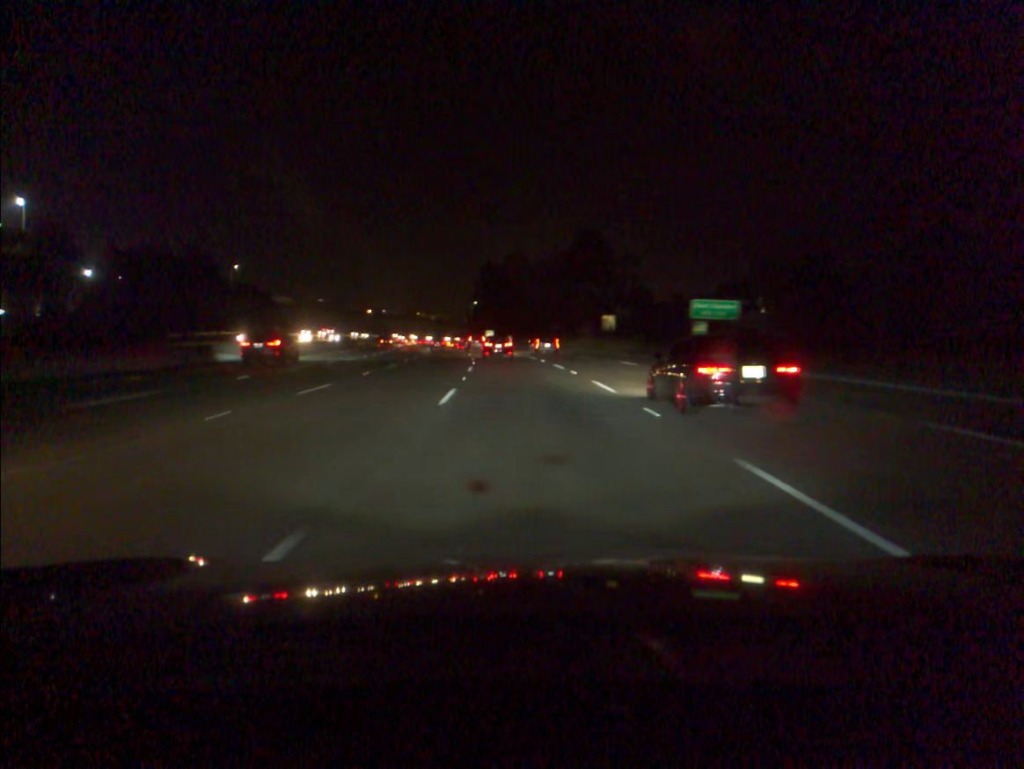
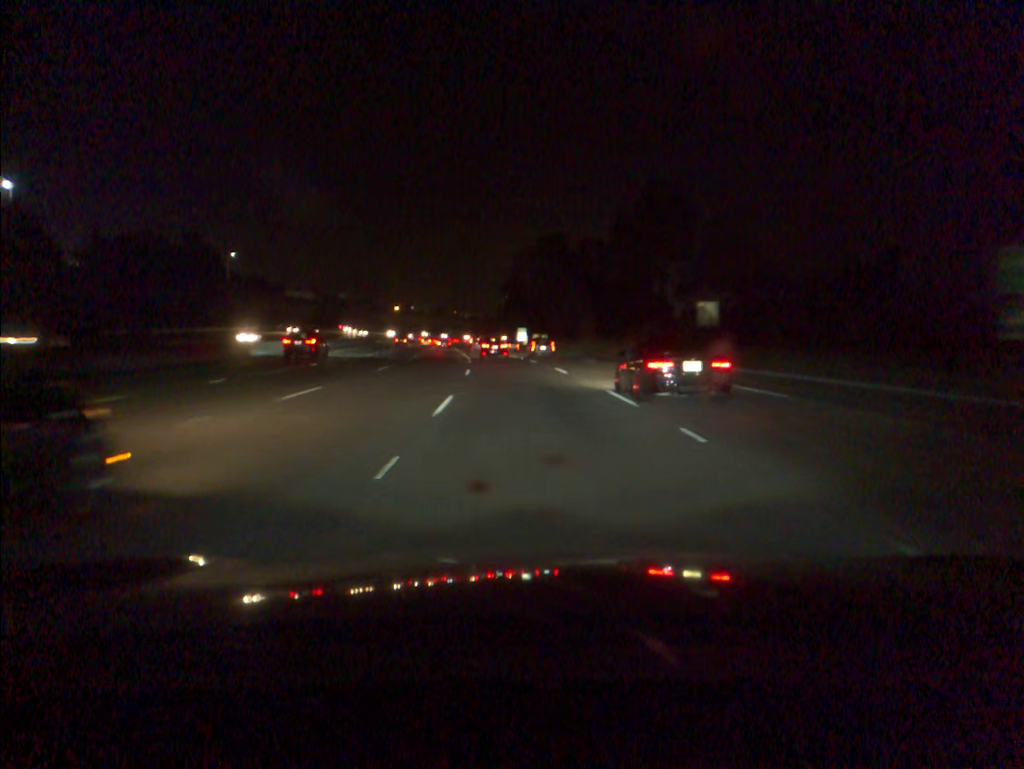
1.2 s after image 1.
(-0.7, +31.4) m; -2°
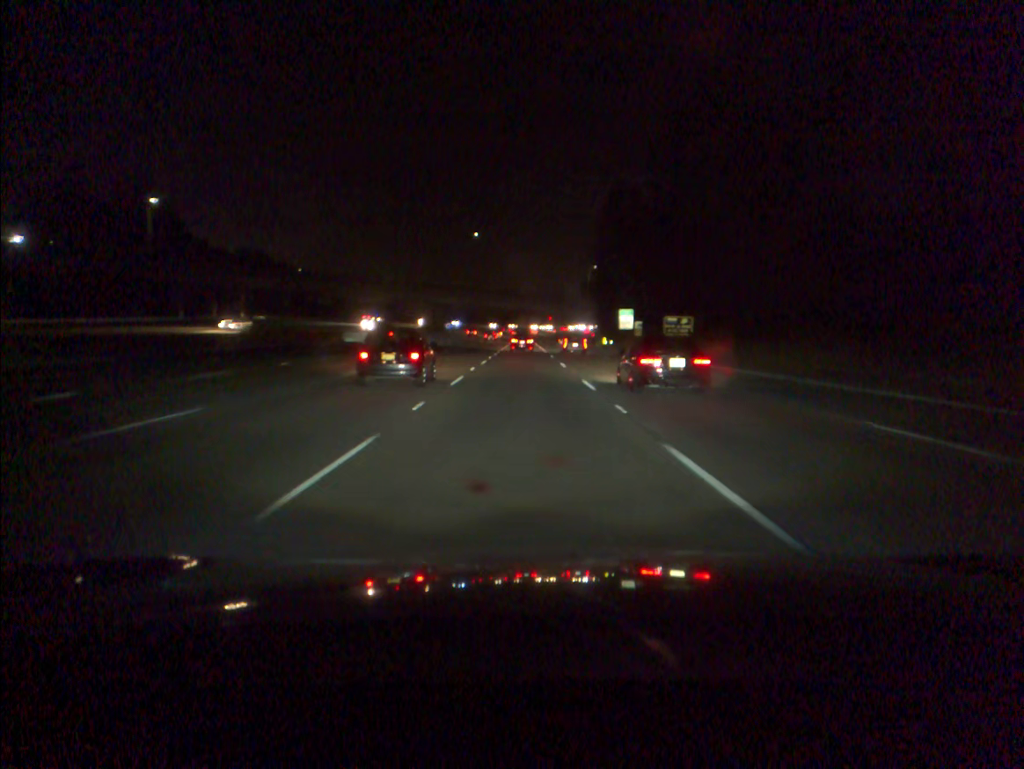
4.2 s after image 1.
(-4.3, +80.6) m; -6°
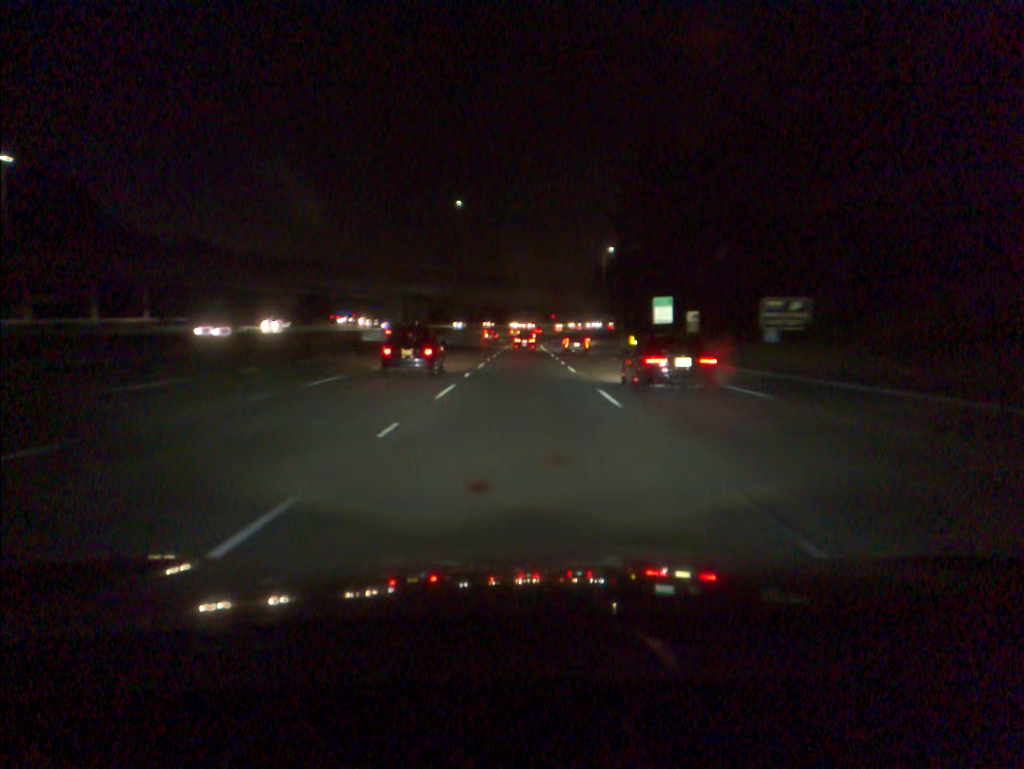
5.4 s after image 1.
(0.0, +33.3) m; 0°
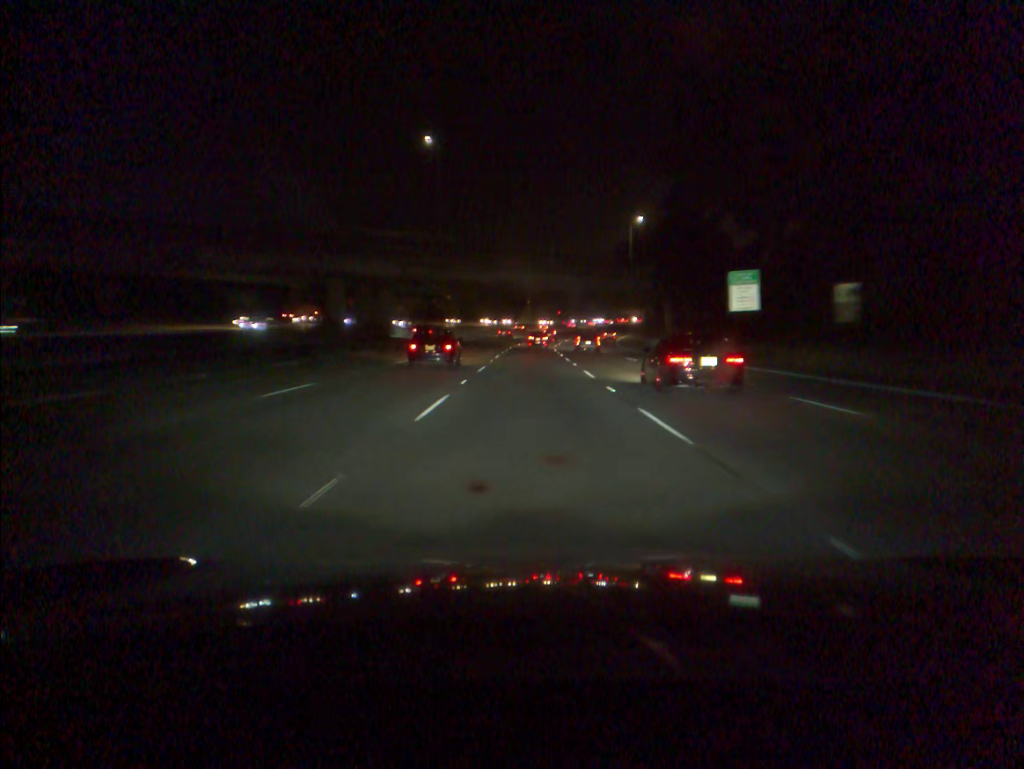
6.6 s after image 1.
(-0.1, +33.5) m; 0°
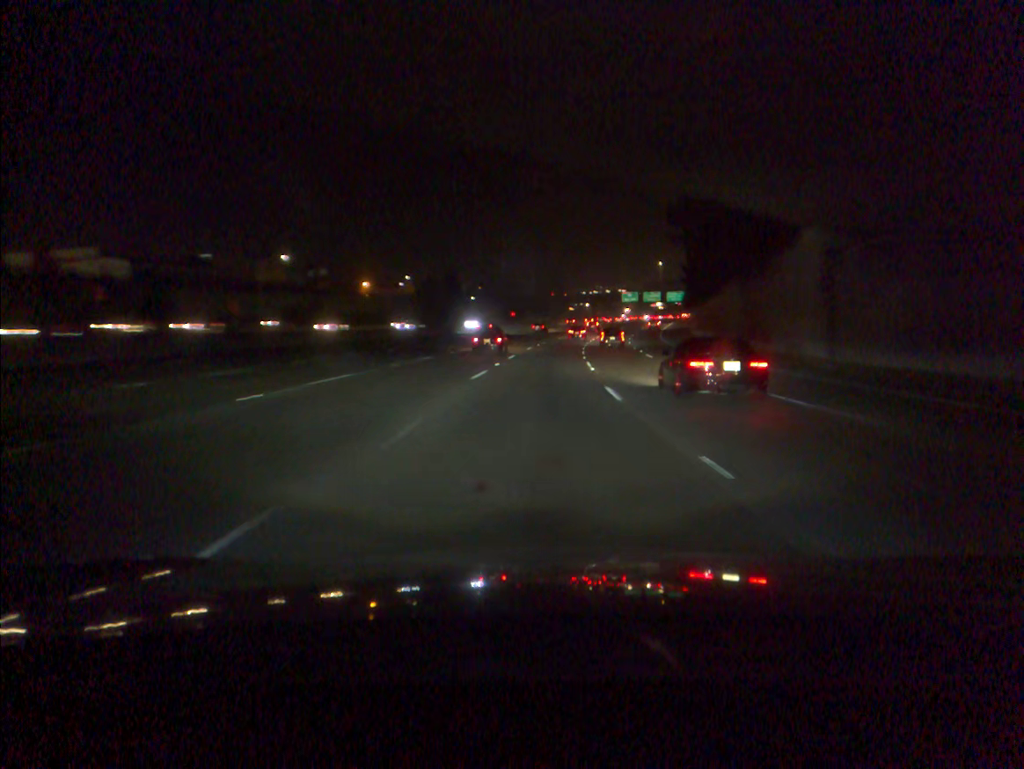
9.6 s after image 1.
(+1.4, +83.1) m; +3°
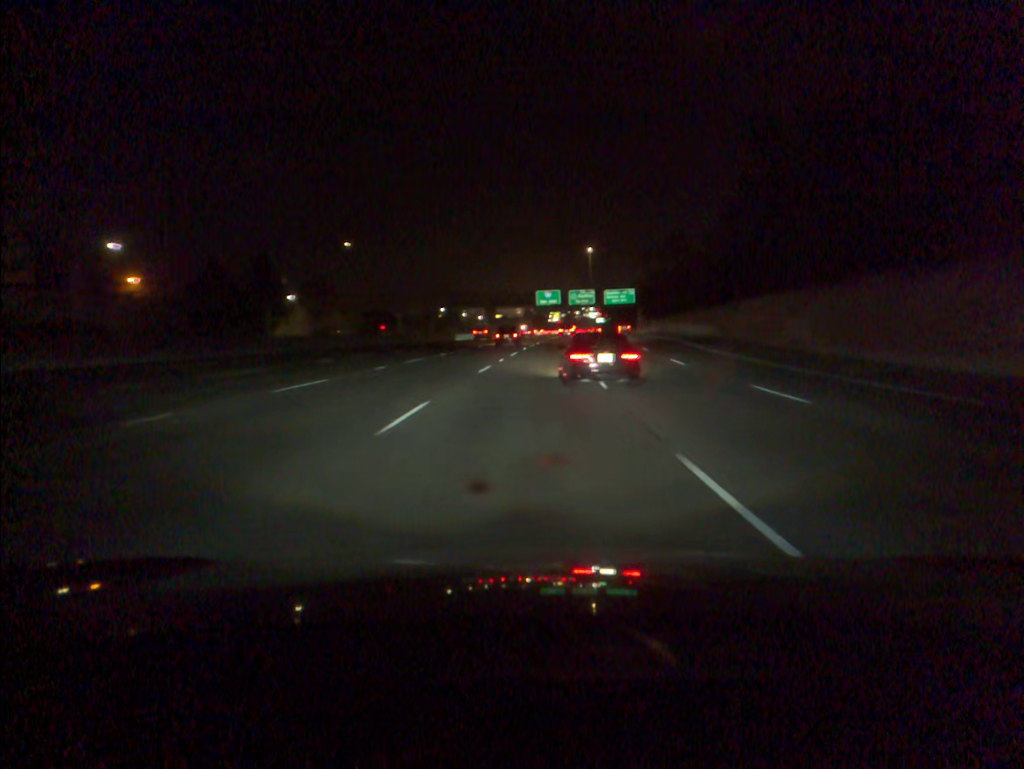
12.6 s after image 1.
(+5.7, +84.7) m; +8°
